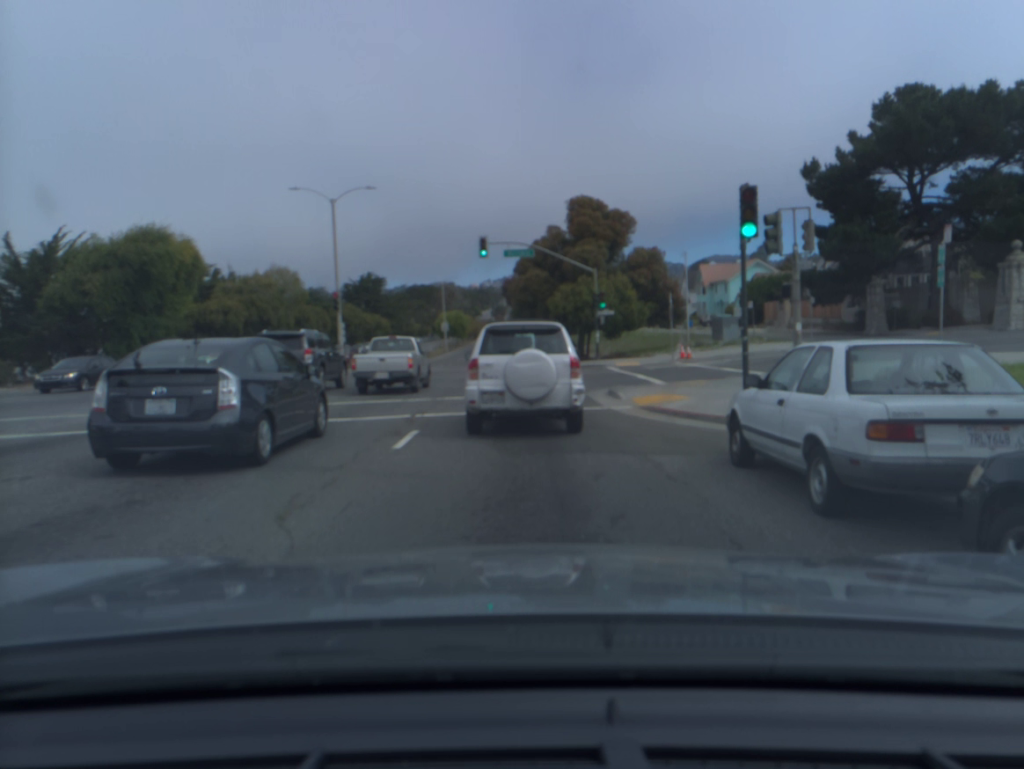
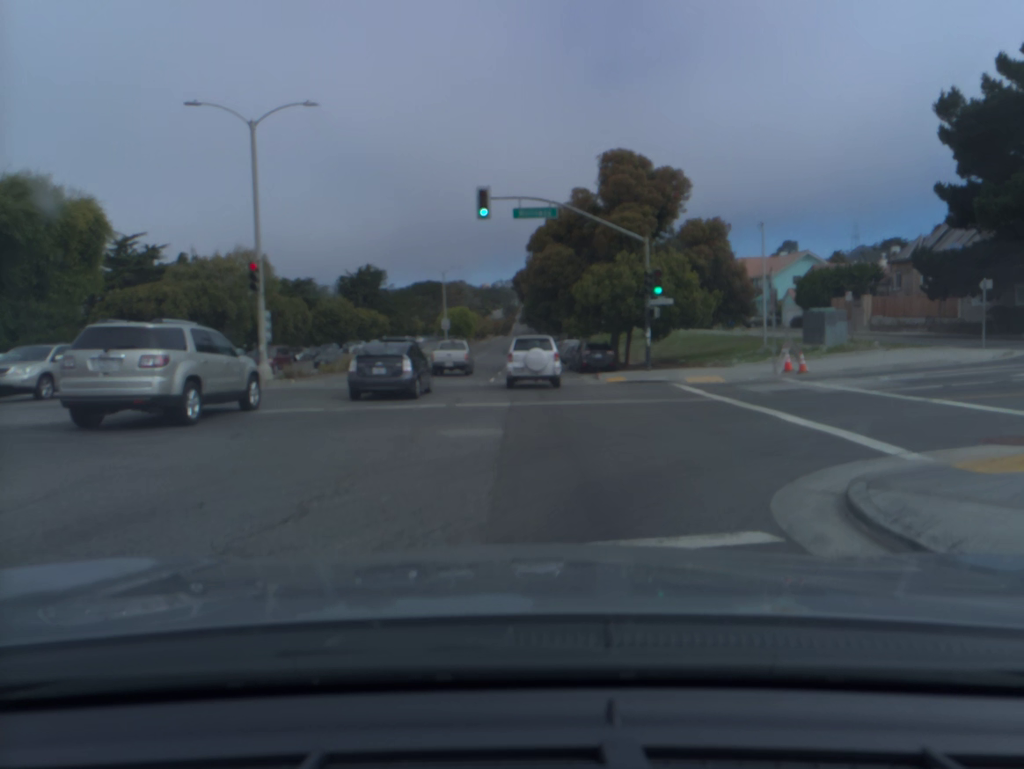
(-0.2, +14.5) m; -1°
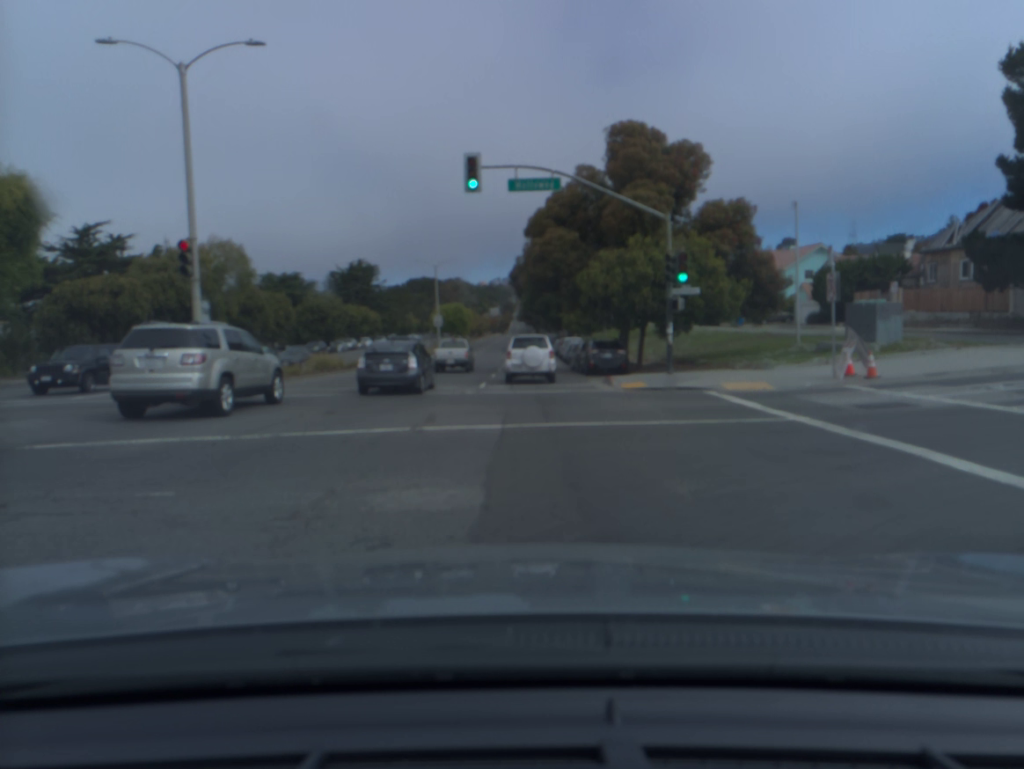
(0.0, +5.3) m; 0°
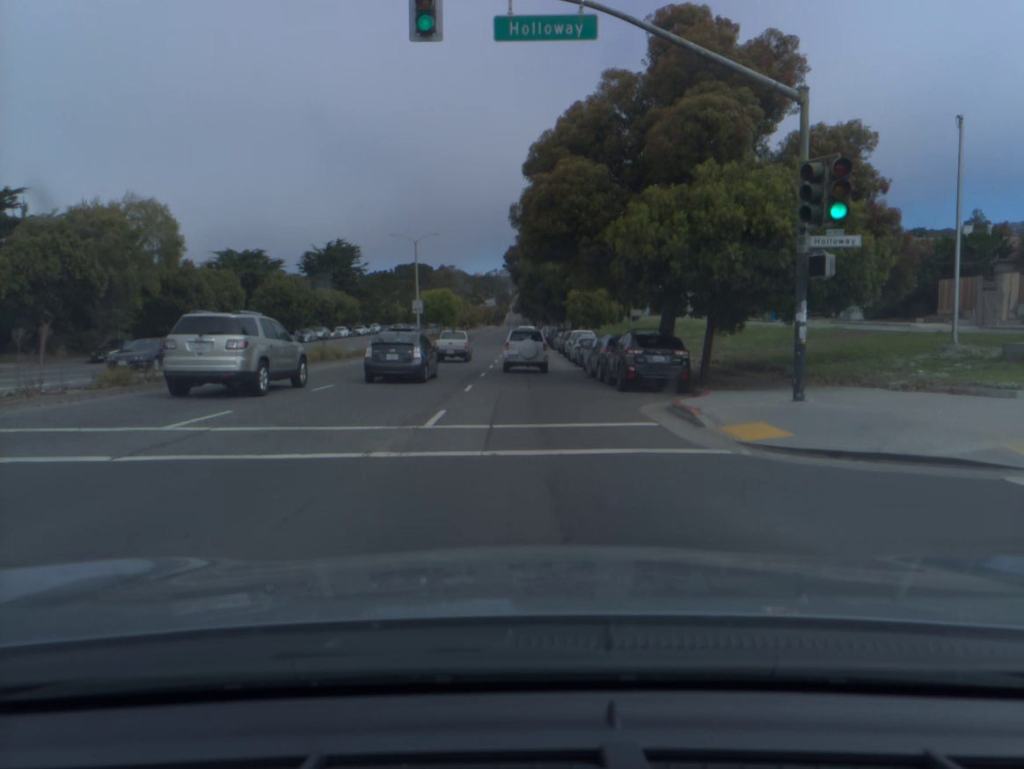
(0.0, +12.8) m; 0°
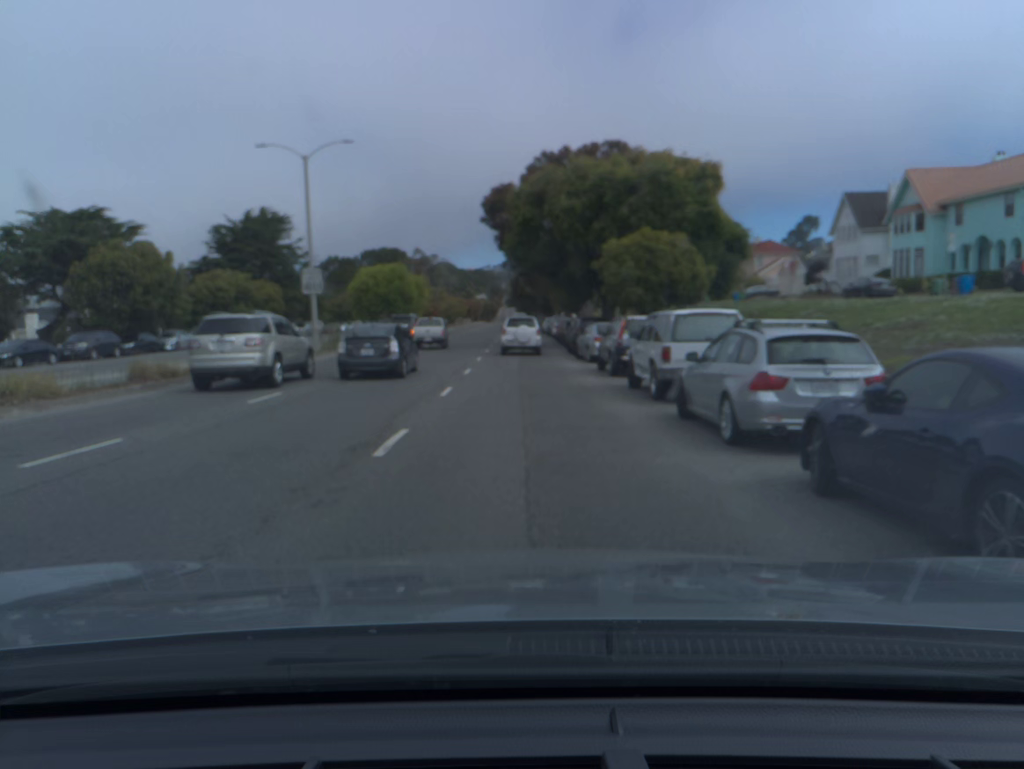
(+0.1, +32.4) m; 0°
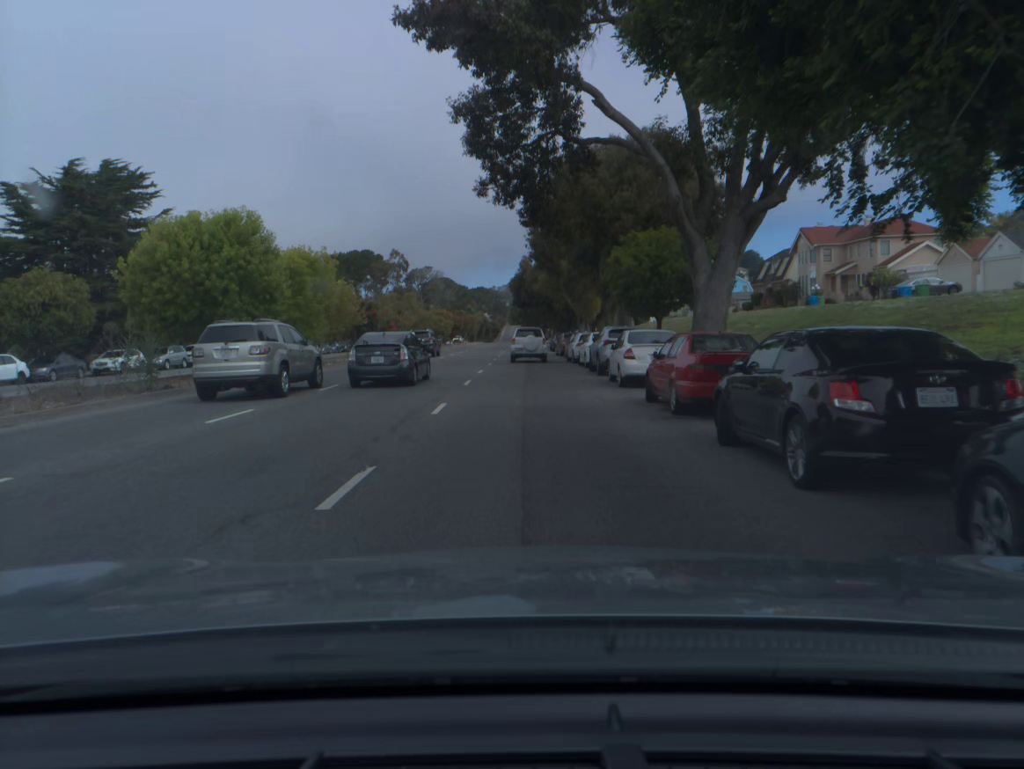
(-0.1, +39.0) m; 0°
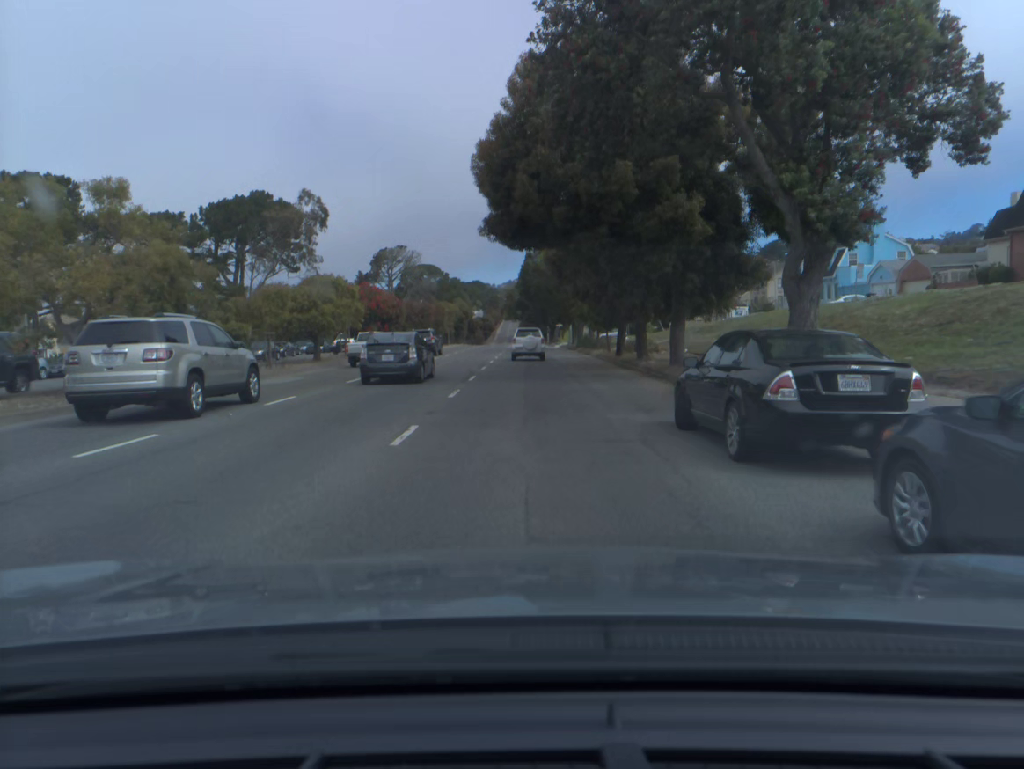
(+0.1, +54.8) m; 0°
